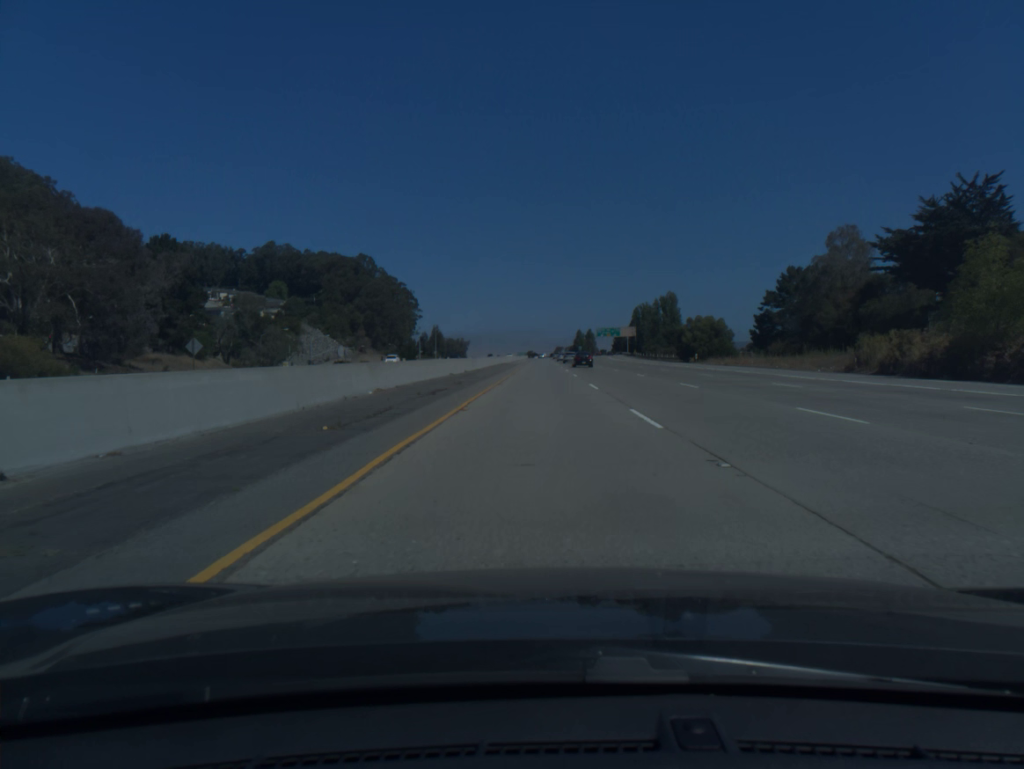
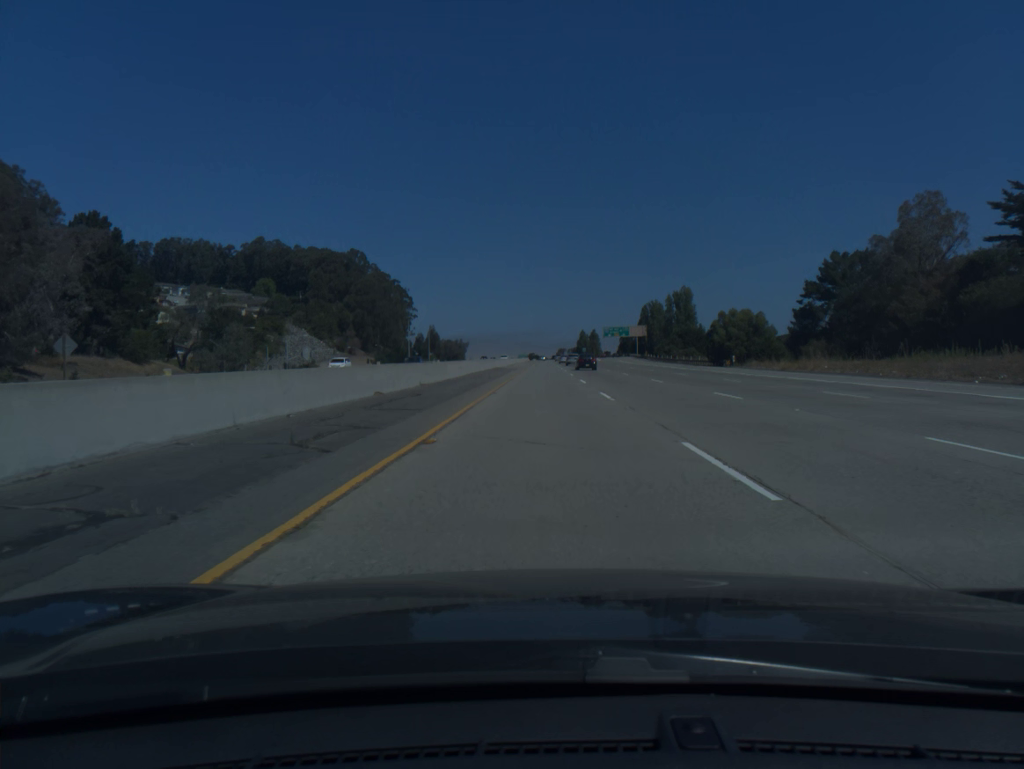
(0.0, +20.2) m; 0°
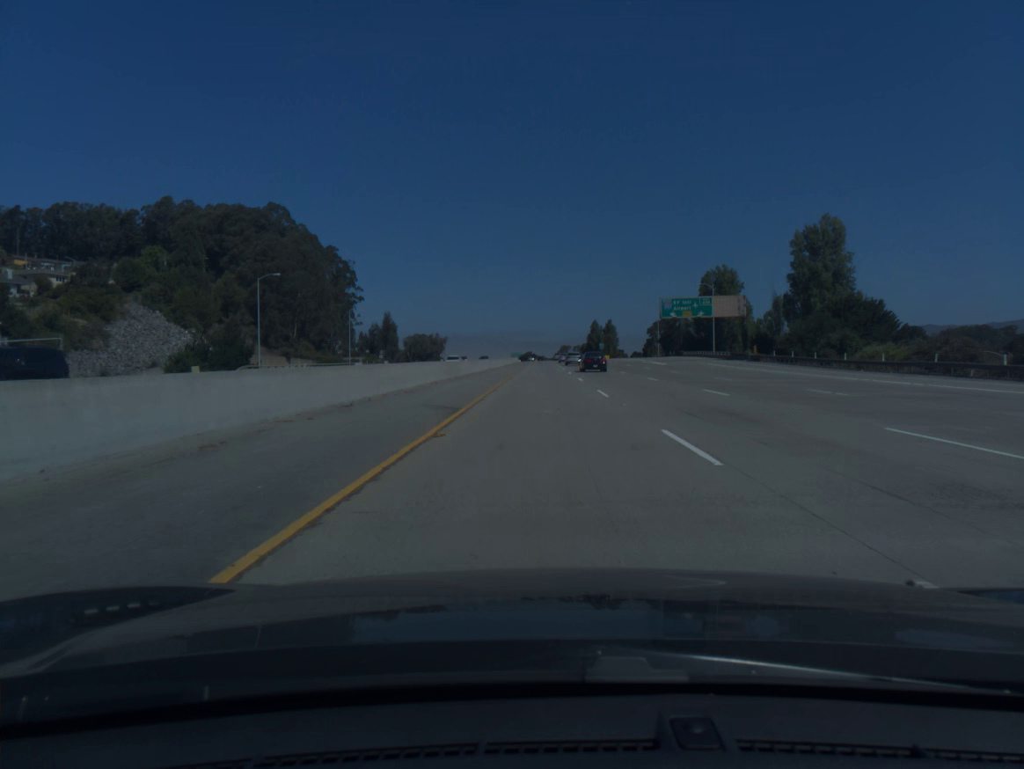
(+0.1, +101.2) m; 0°
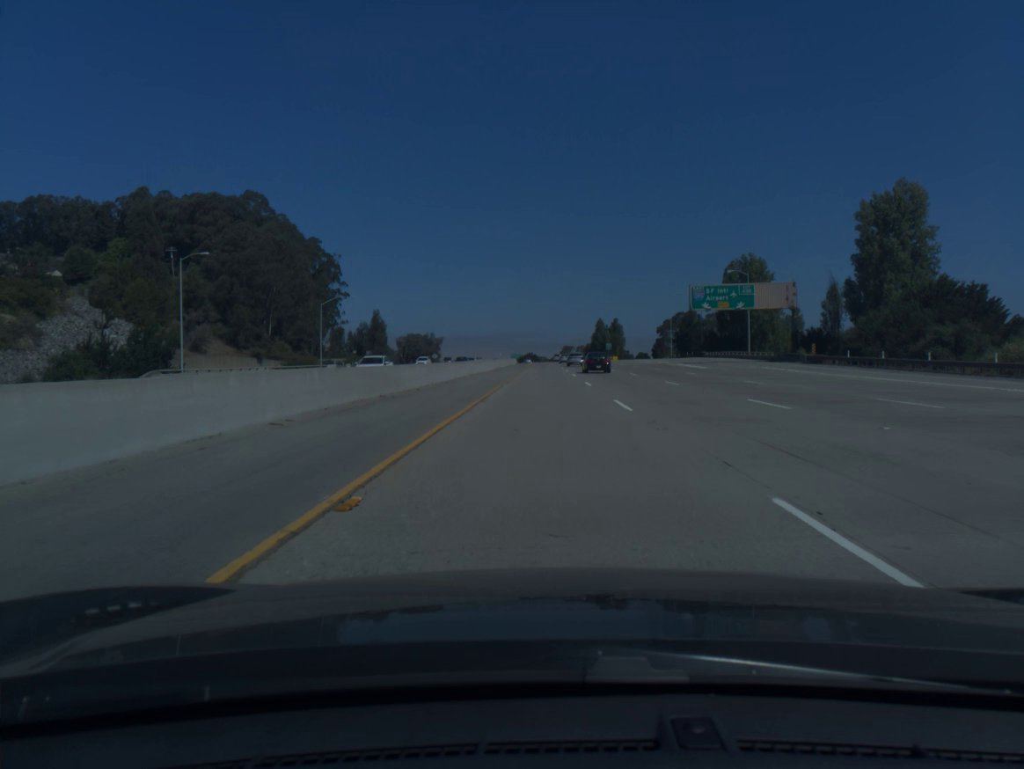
(0.0, +20.3) m; 0°
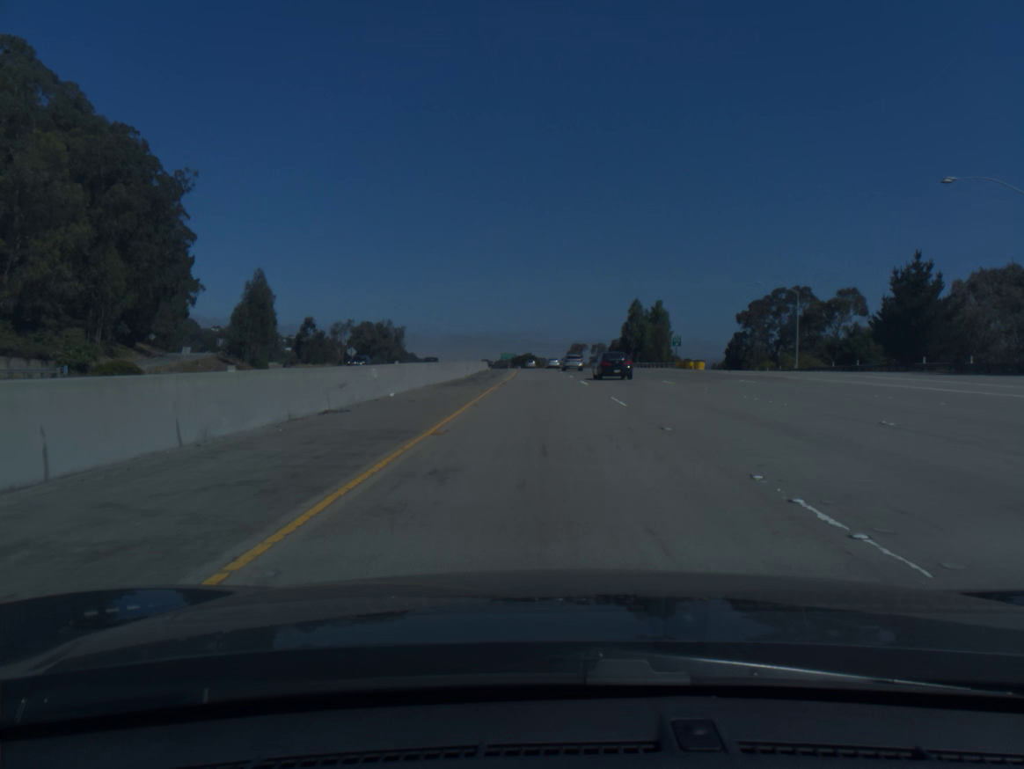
(0.0, +101.8) m; 0°
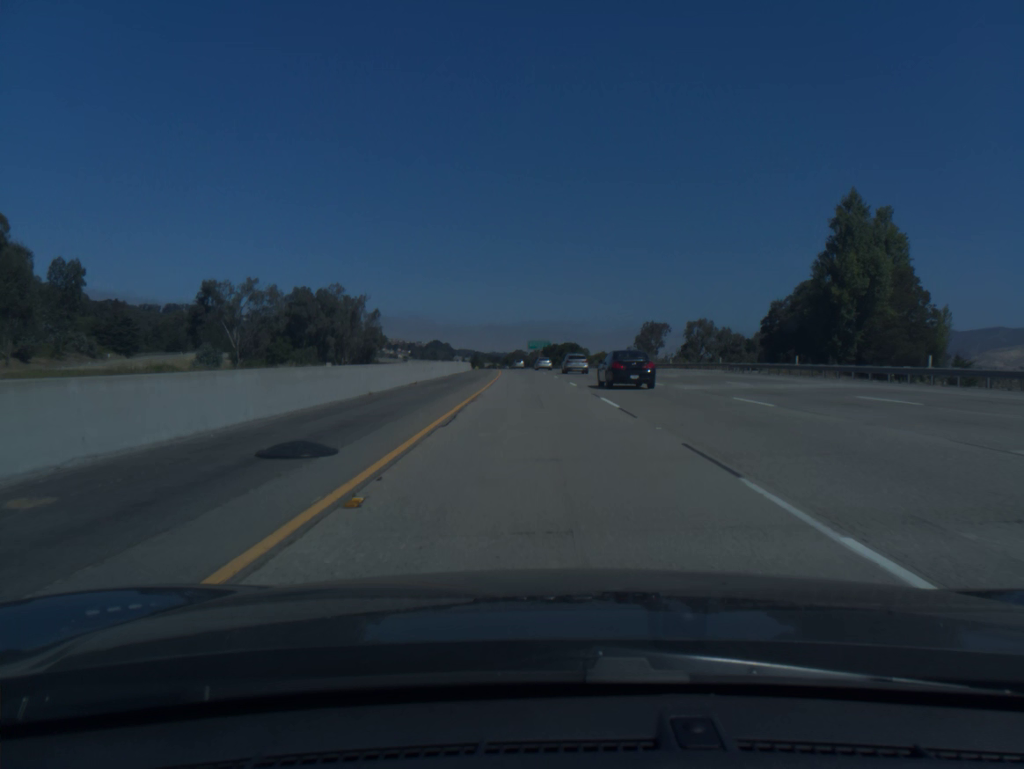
(-1.8, +102.2) m; -3°
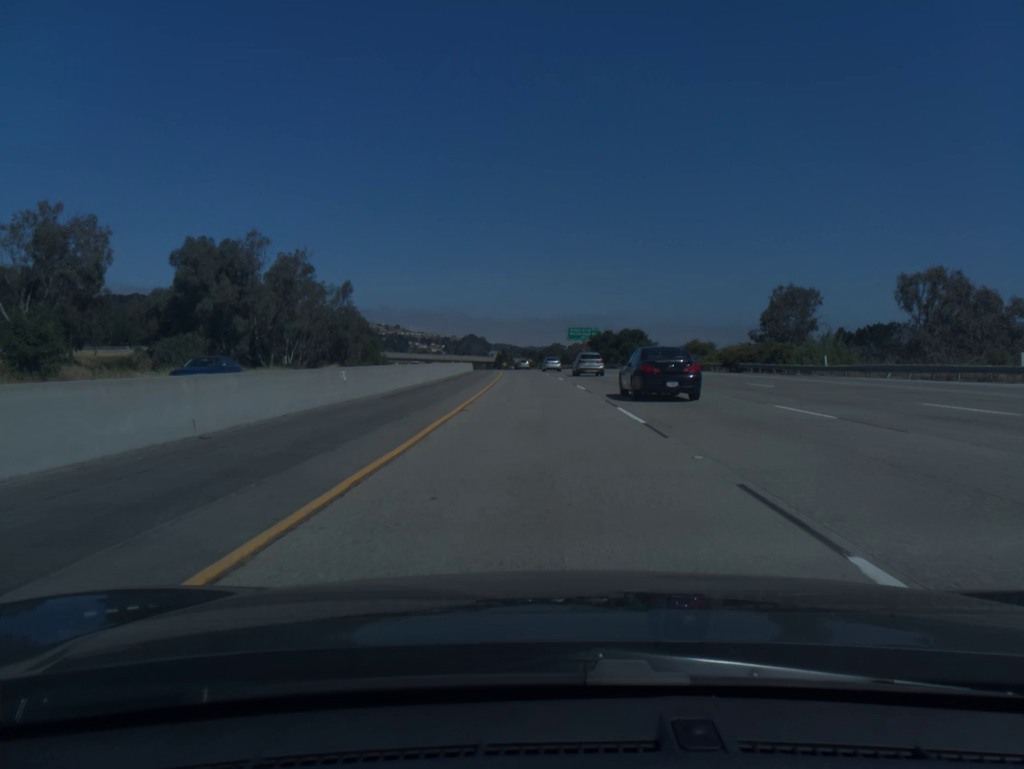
(-1.4, +61.7) m; -3°
